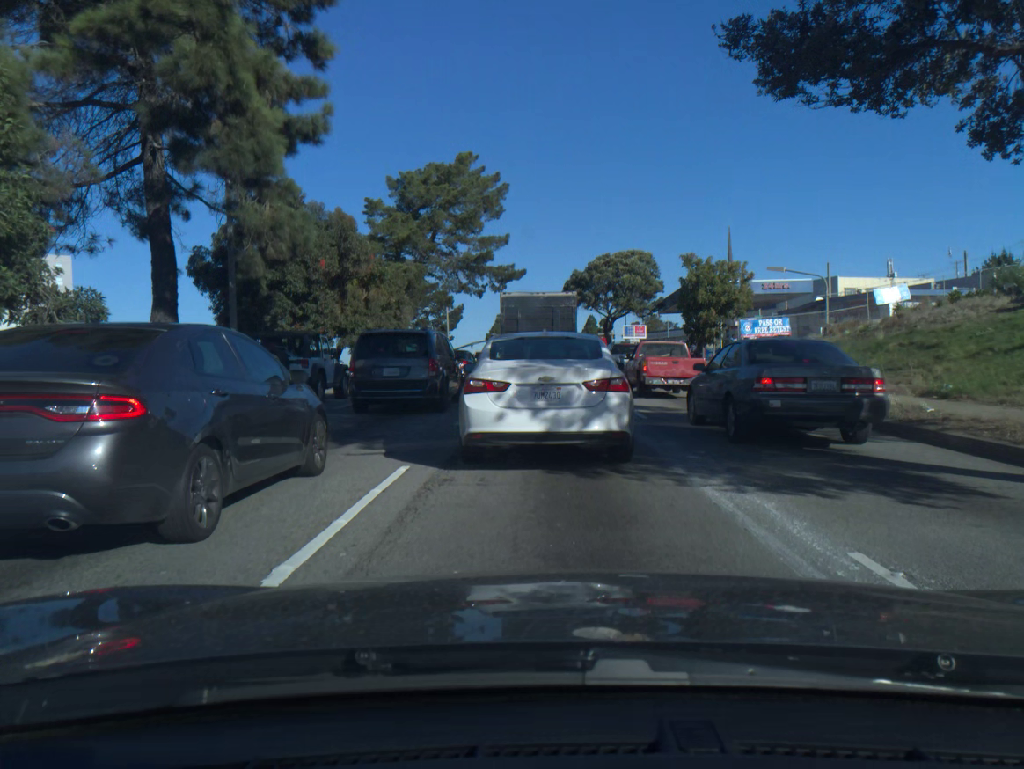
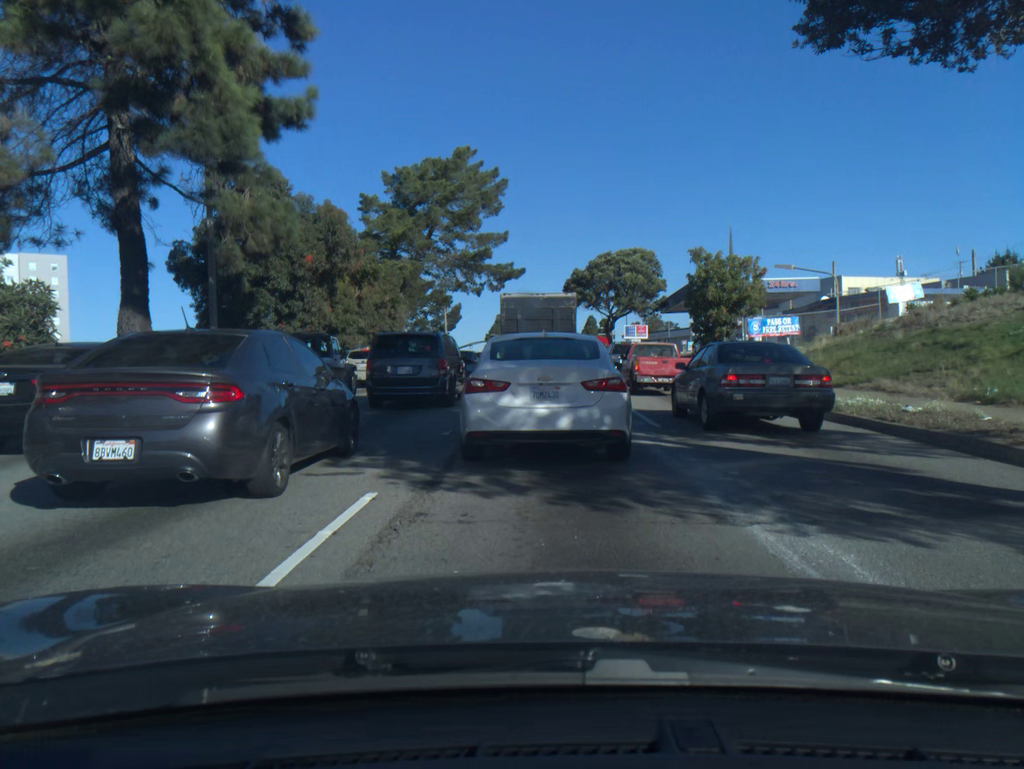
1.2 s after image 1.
(0.0, +1.6) m; 0°
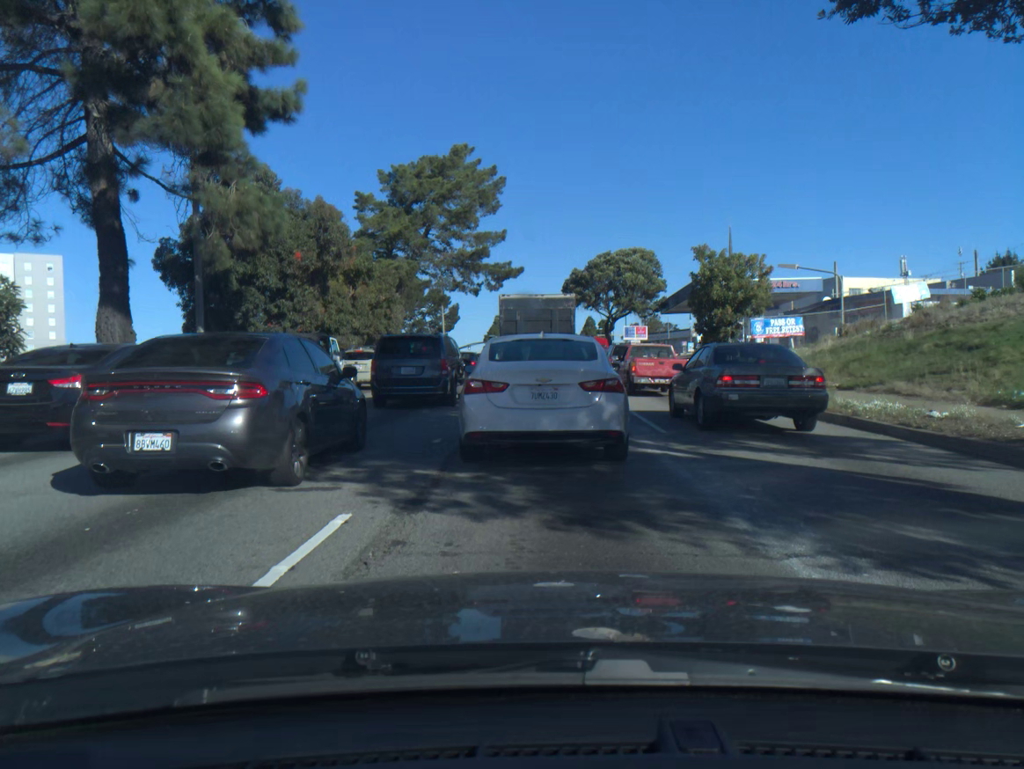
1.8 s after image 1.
(0.0, +0.8) m; 0°
